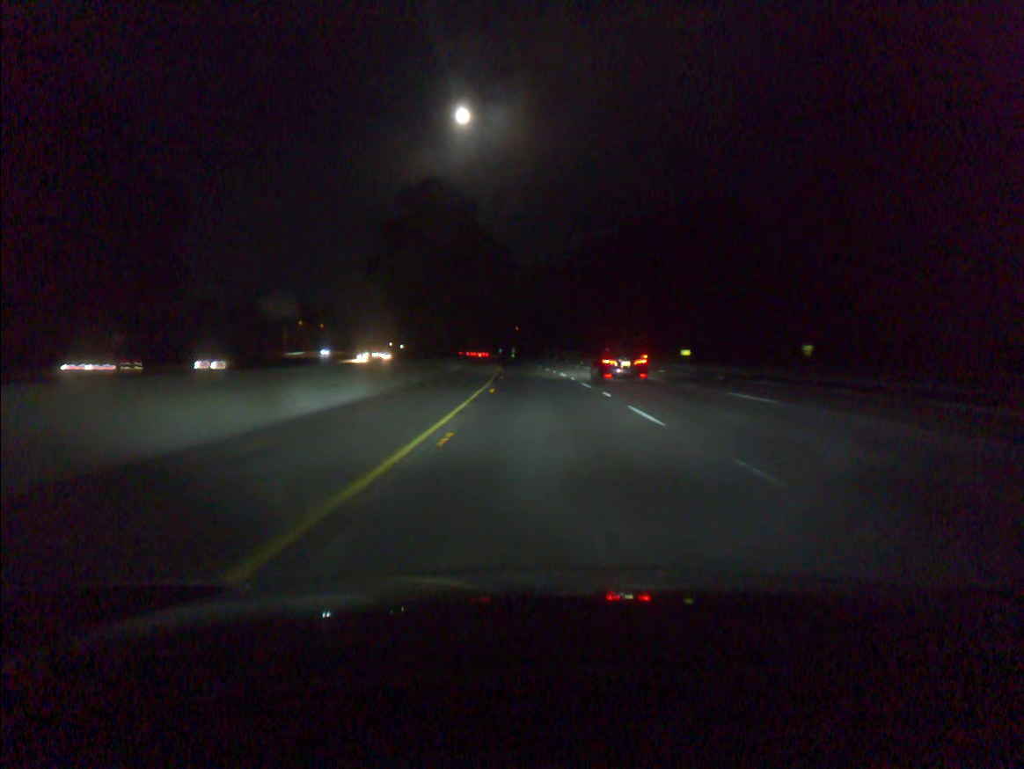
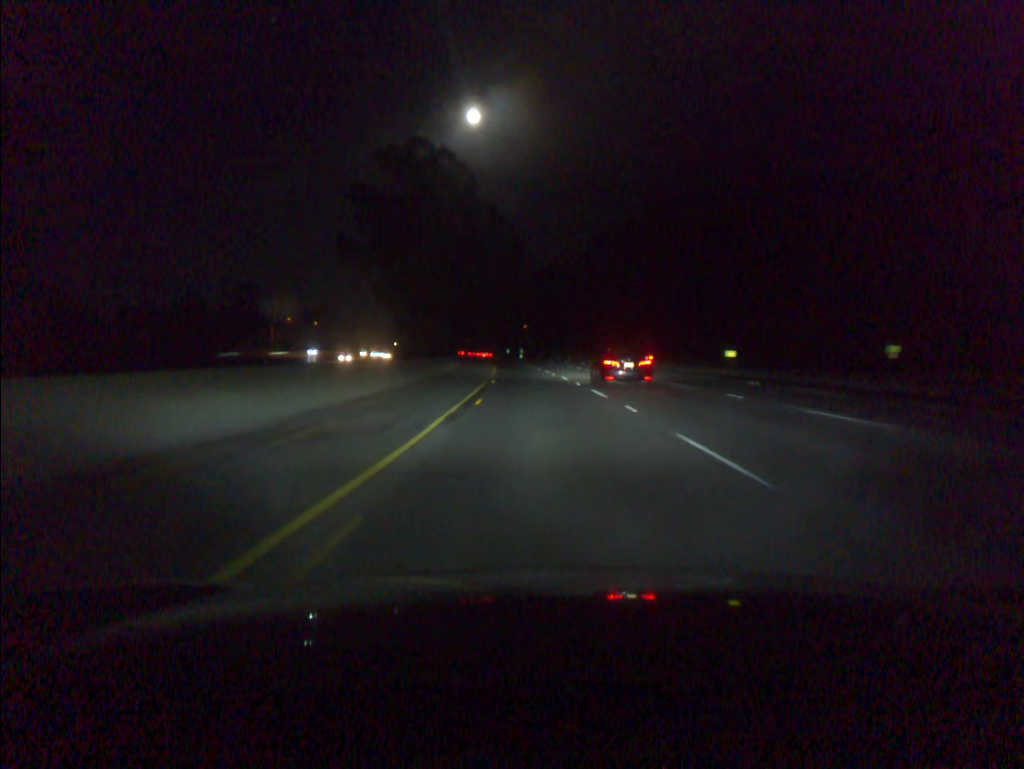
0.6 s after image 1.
(-0.1, +20.5) m; -1°
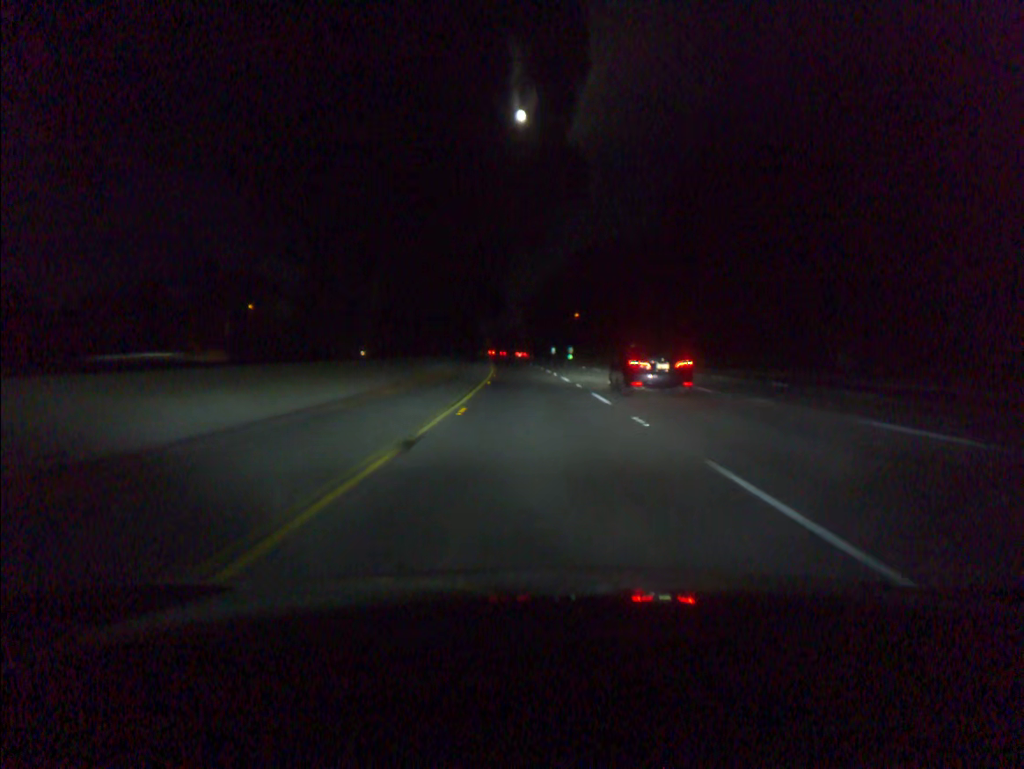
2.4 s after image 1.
(-1.7, +61.5) m; -3°
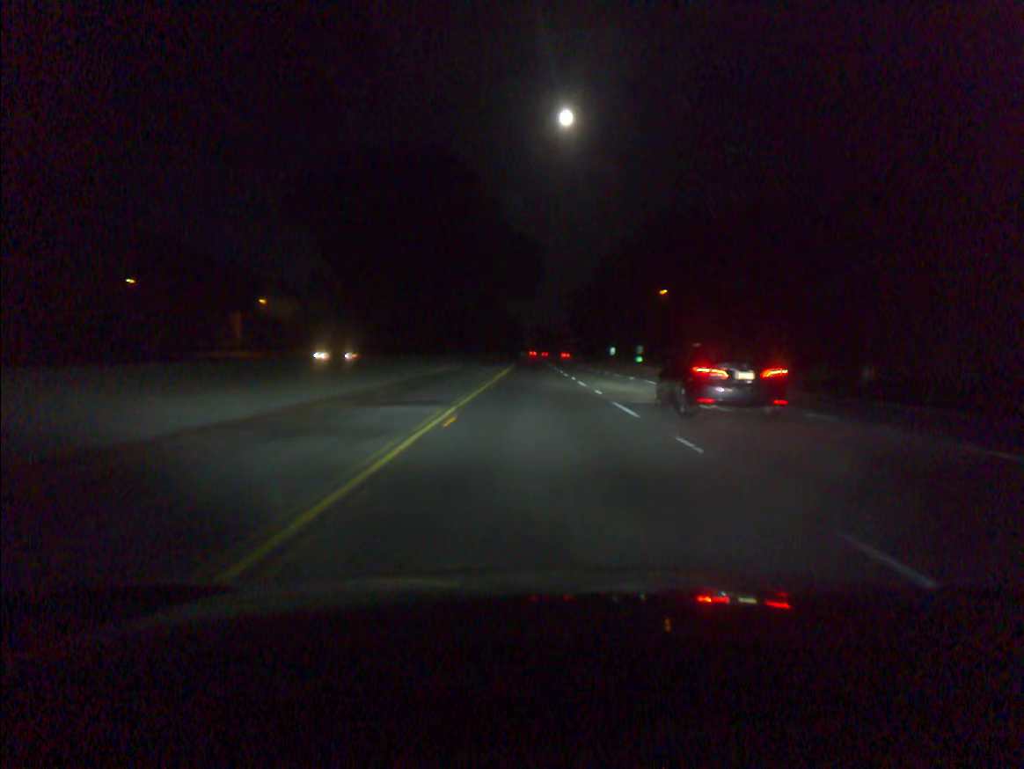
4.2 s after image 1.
(-1.9, +61.4) m; -3°
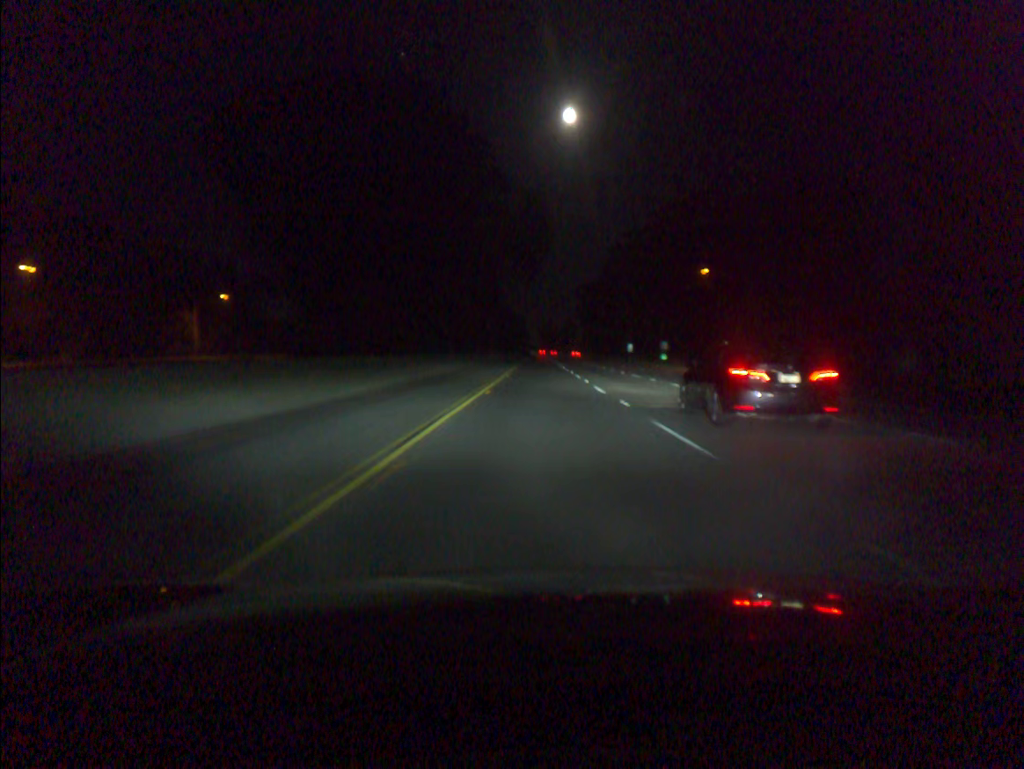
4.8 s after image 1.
(-0.1, +20.5) m; -1°
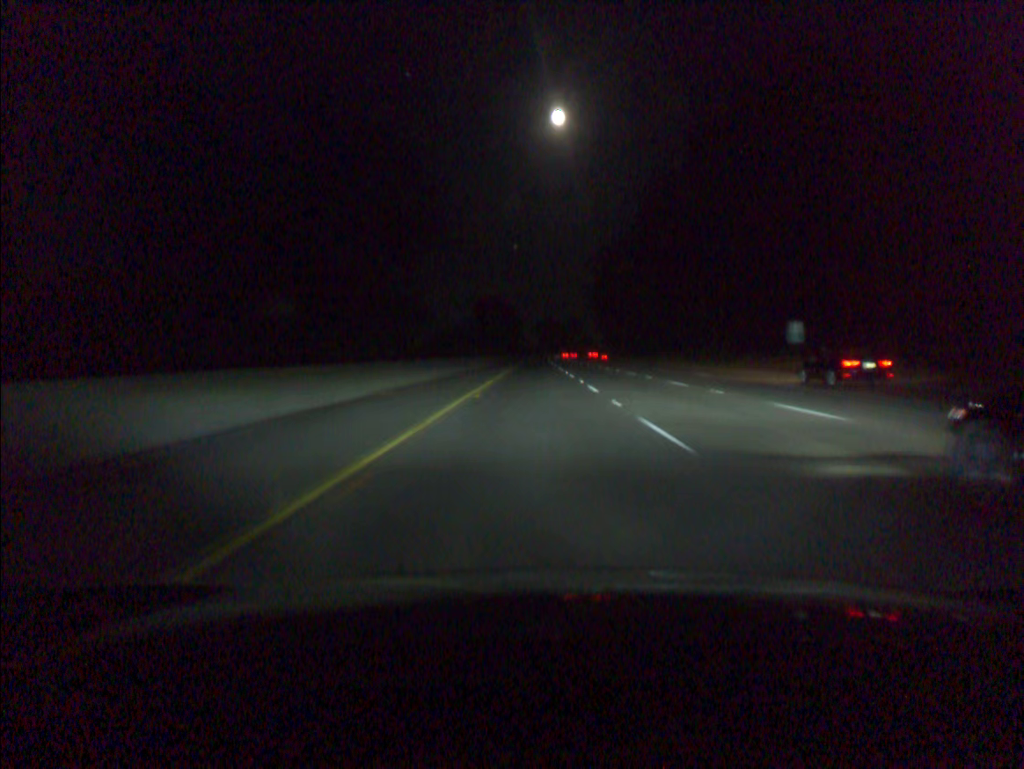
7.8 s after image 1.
(+0.2, +102.4) m; 0°
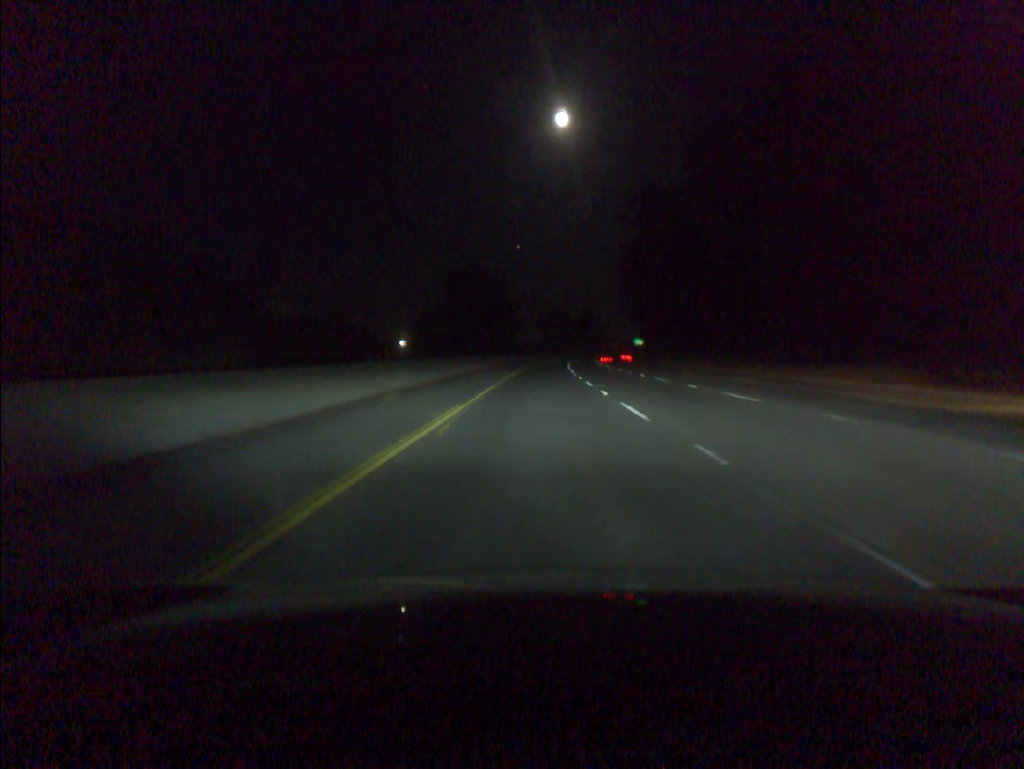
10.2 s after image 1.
(-0.3, +81.9) m; 0°
